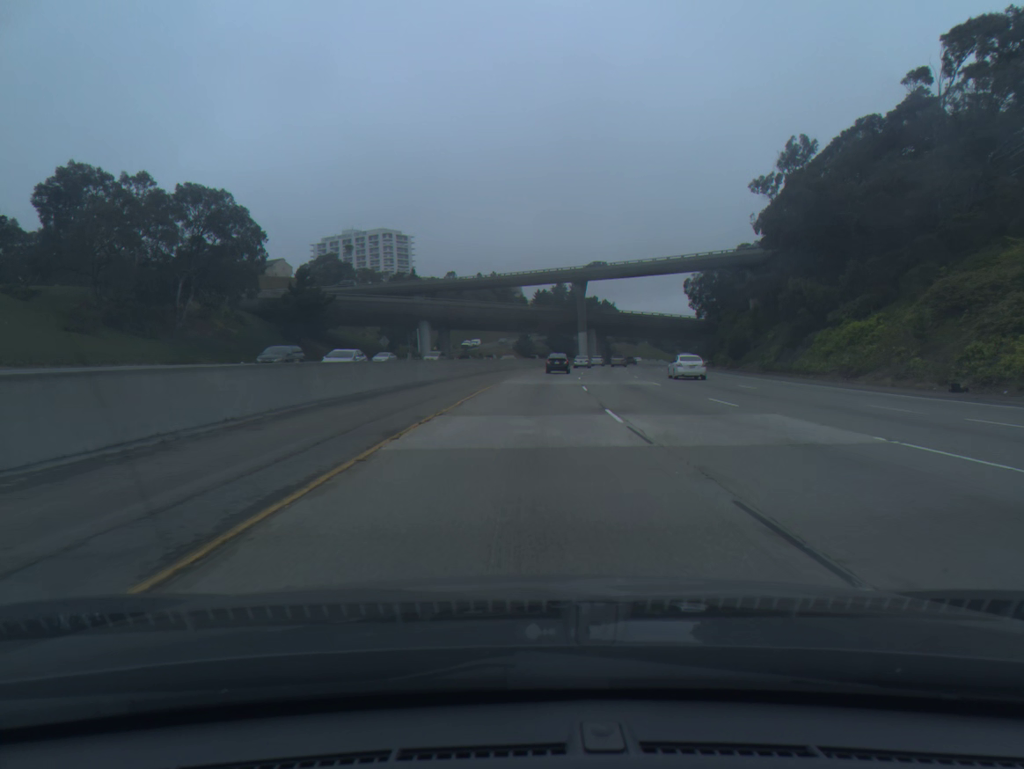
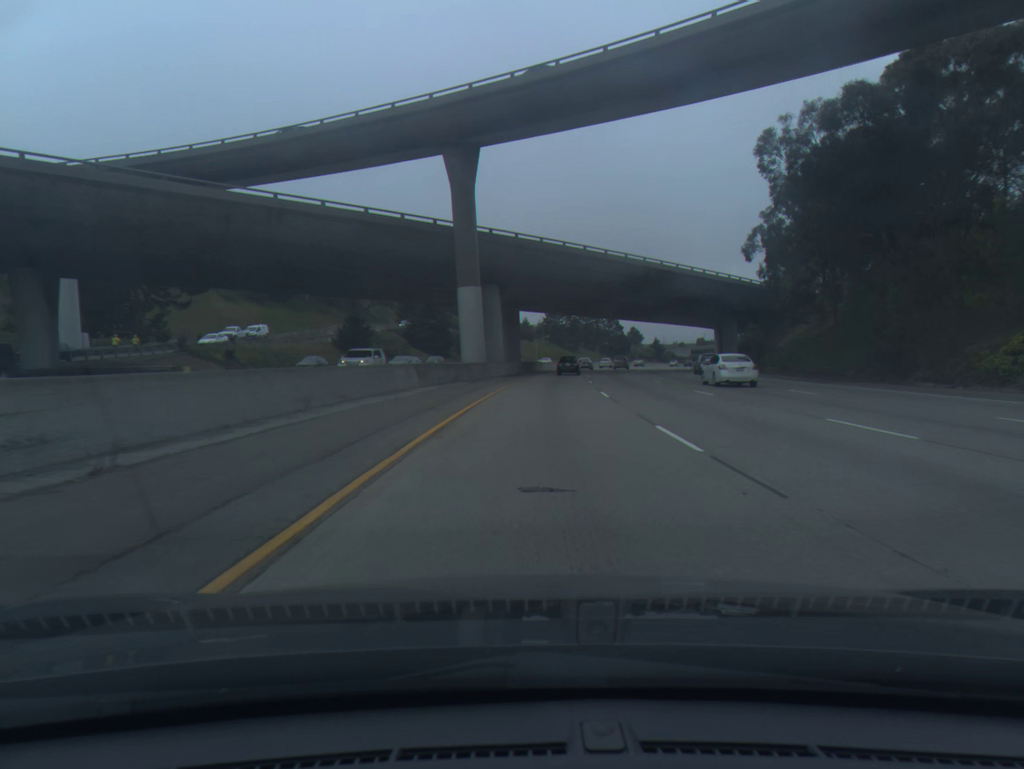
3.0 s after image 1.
(+6.4, +92.7) m; +9°
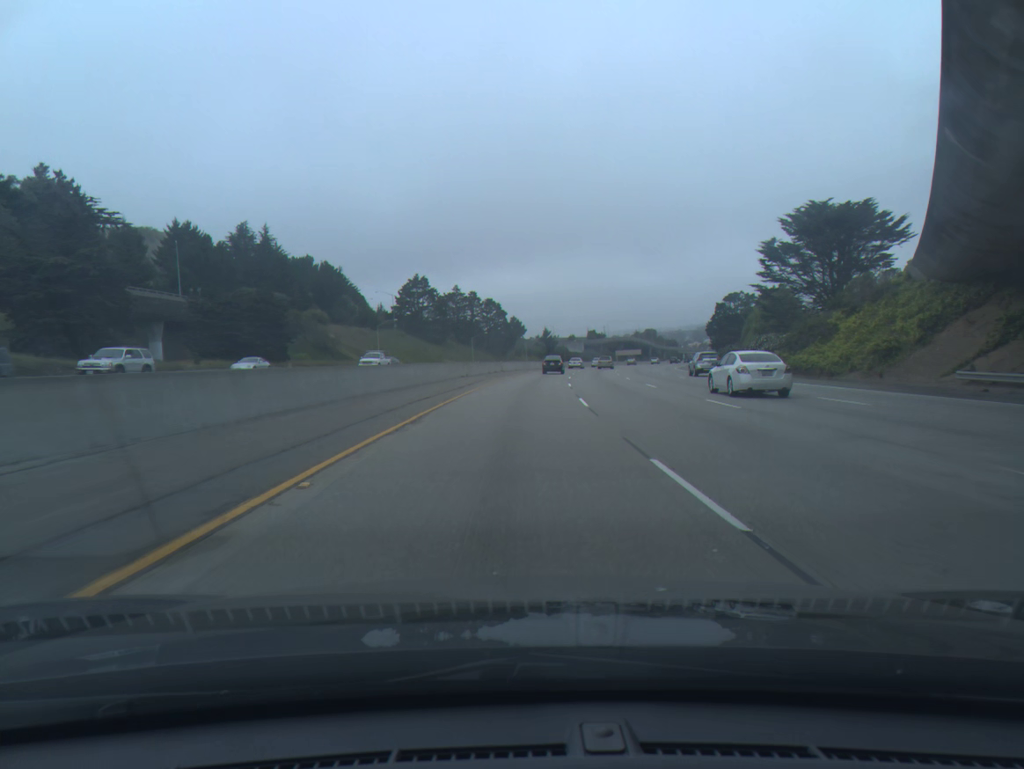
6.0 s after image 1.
(+7.7, +92.5) m; +9°
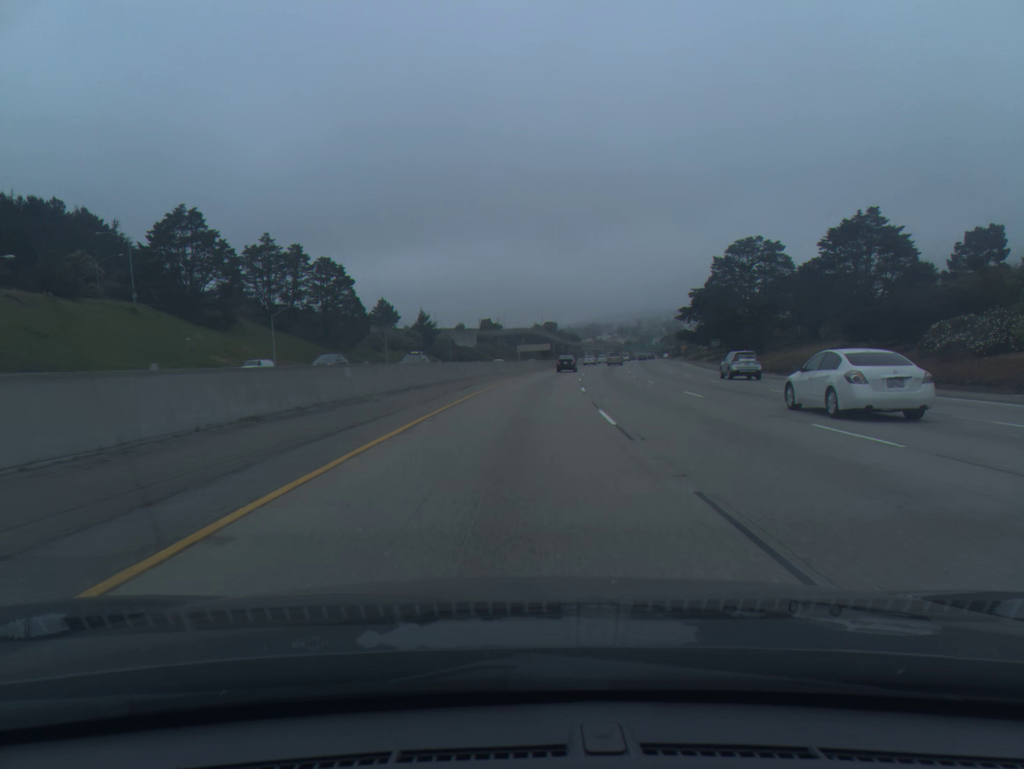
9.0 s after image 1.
(+6.3, +93.3) m; +8°
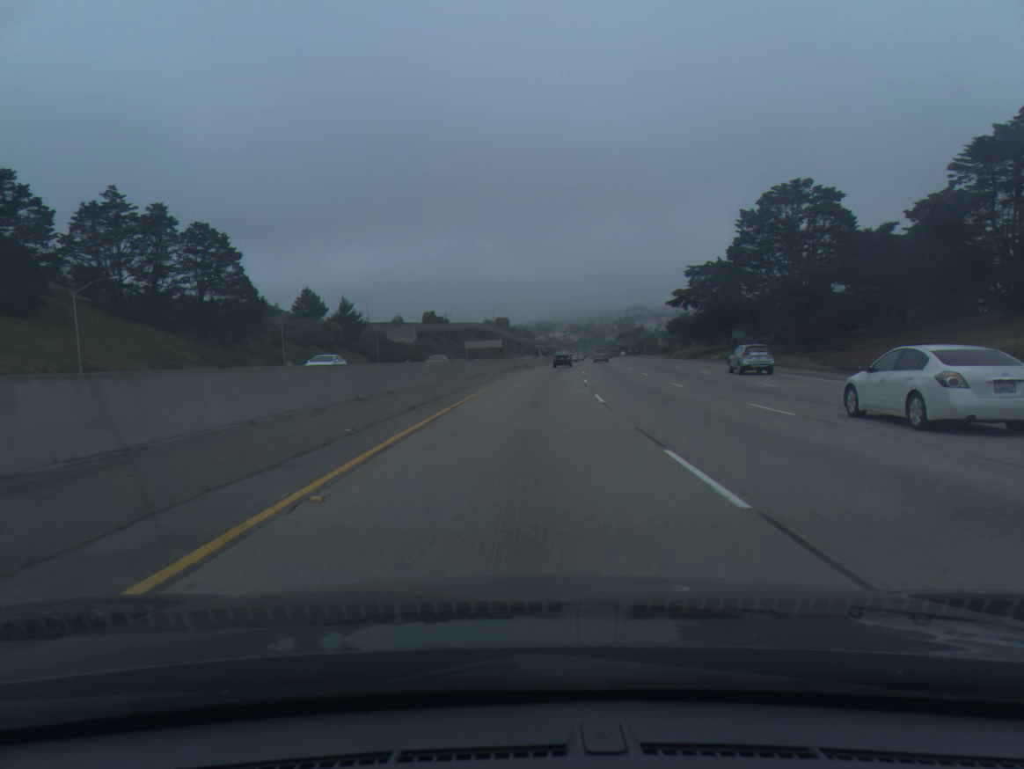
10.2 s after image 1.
(+1.1, +37.6) m; +3°
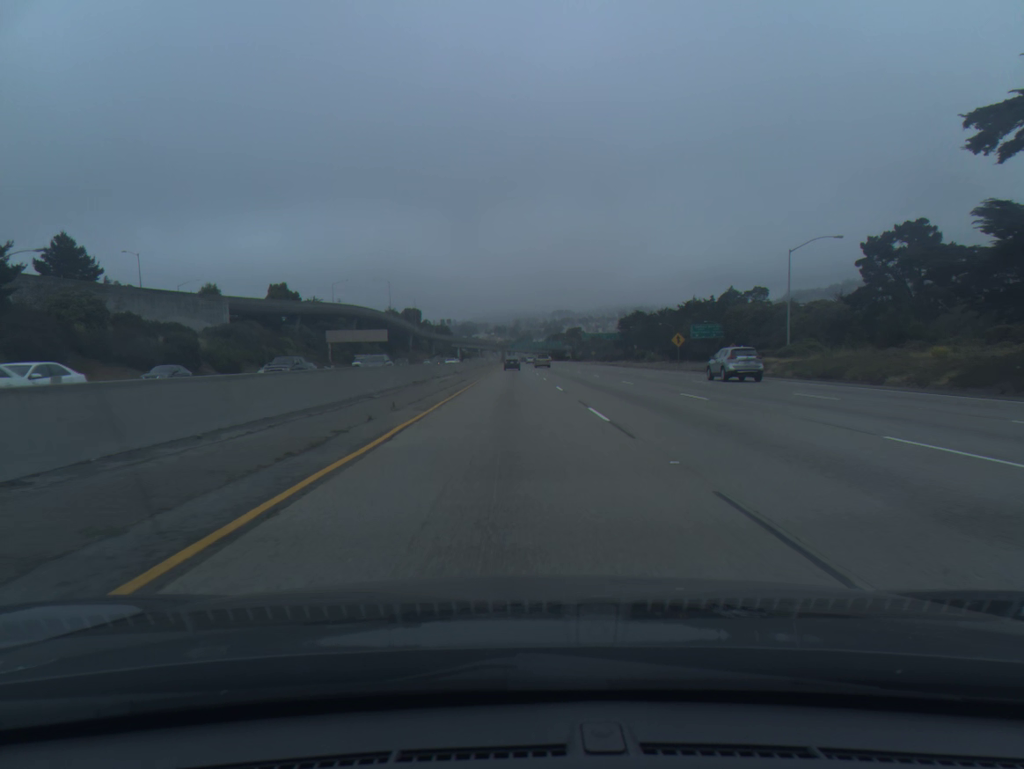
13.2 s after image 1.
(+6.2, +94.1) m; +6°
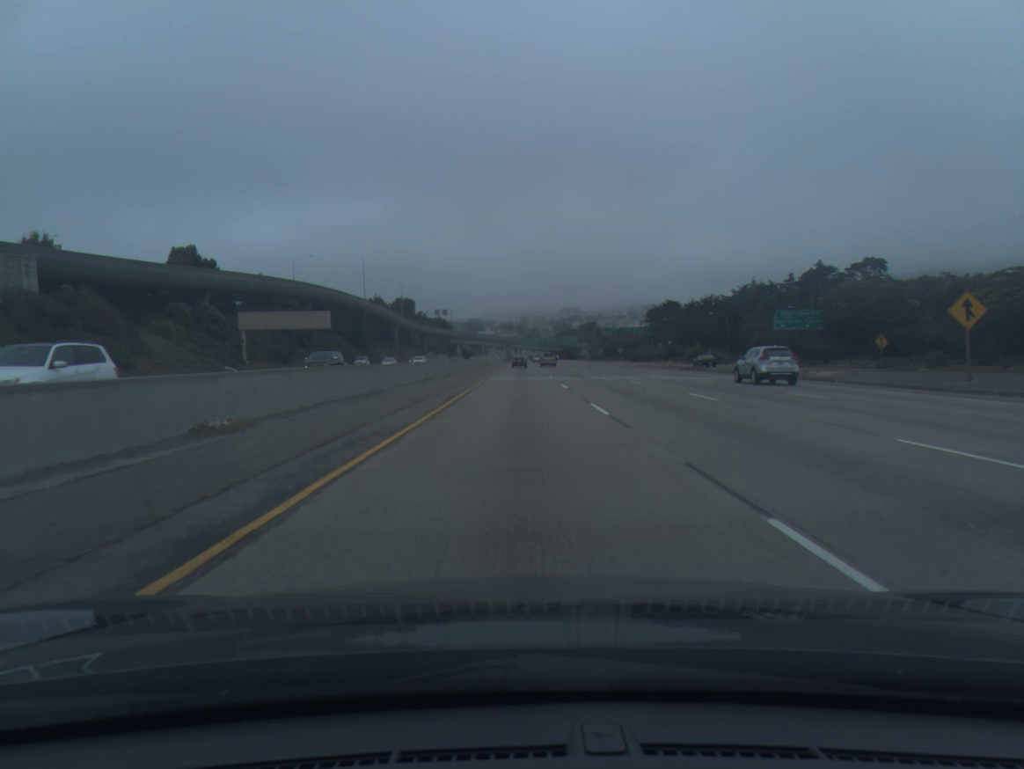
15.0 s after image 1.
(-0.5, +56.8) m; -1°
